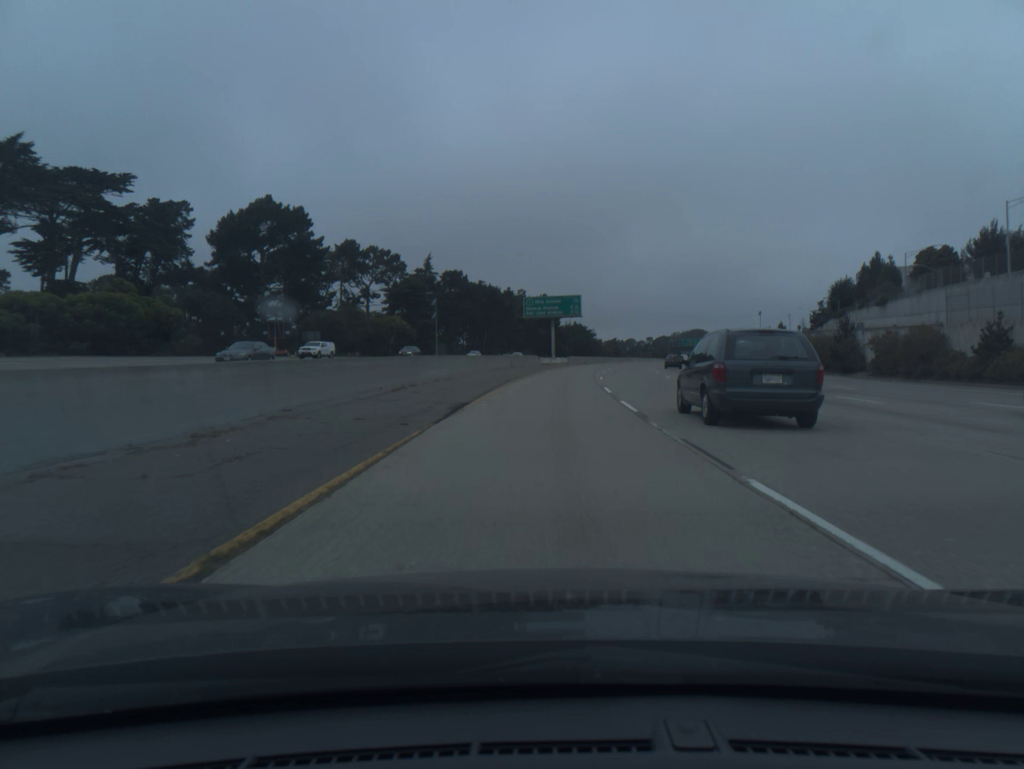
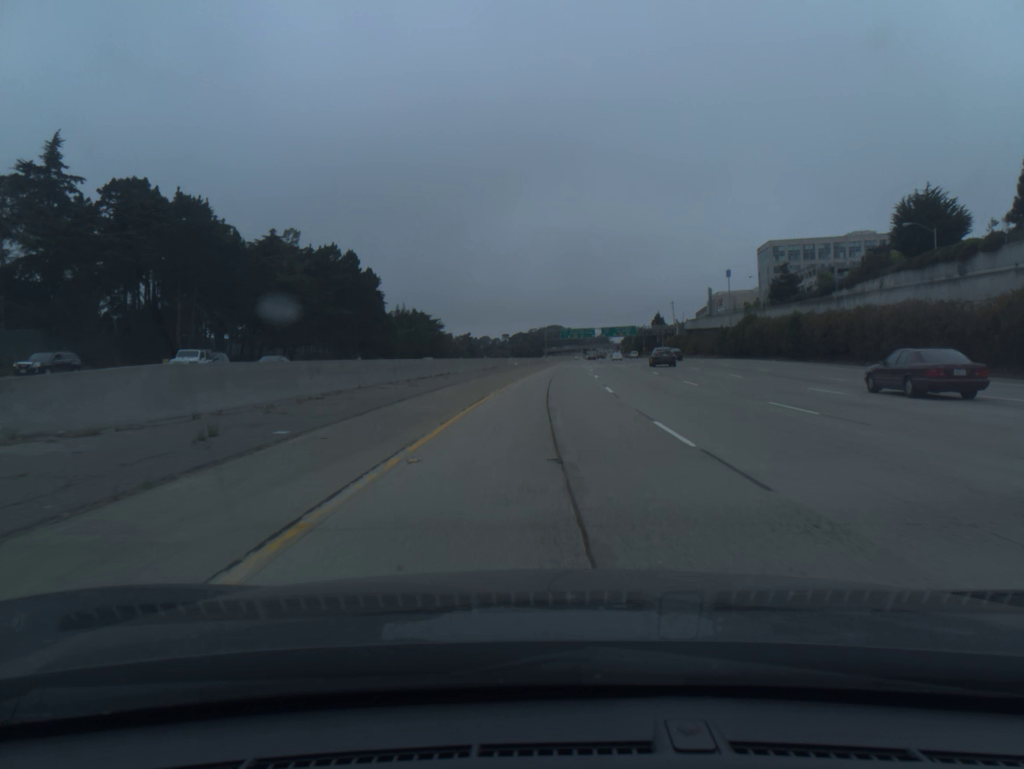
(+9.0, +102.0) m; +11°
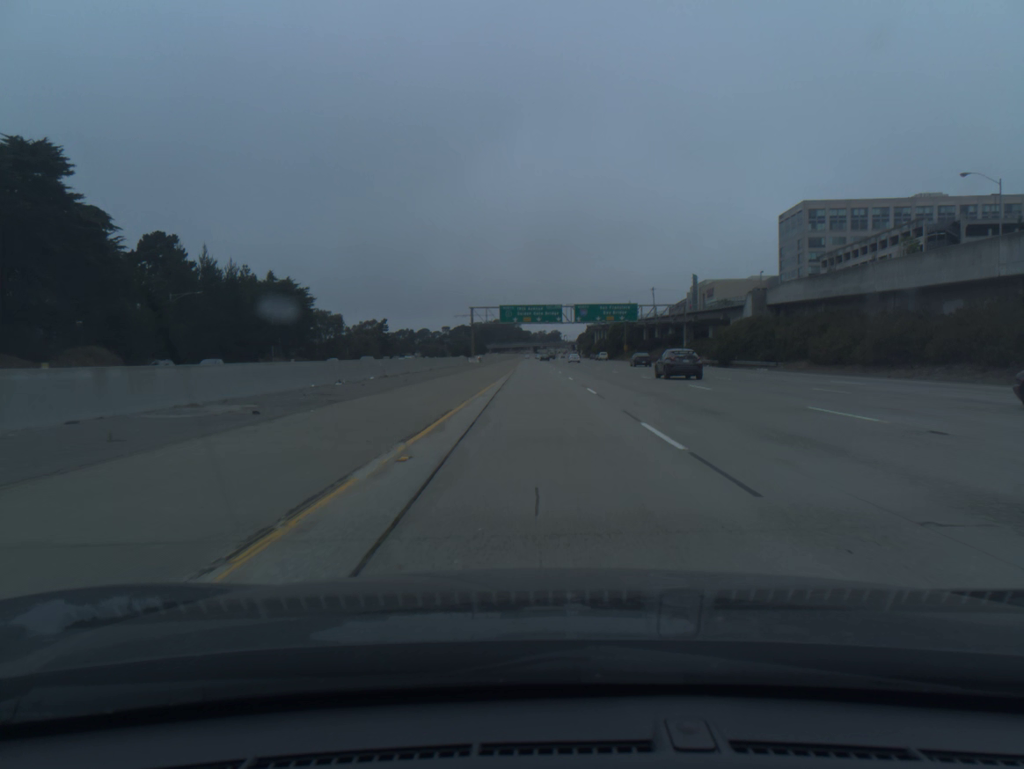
(+4.9, +102.8) m; +4°
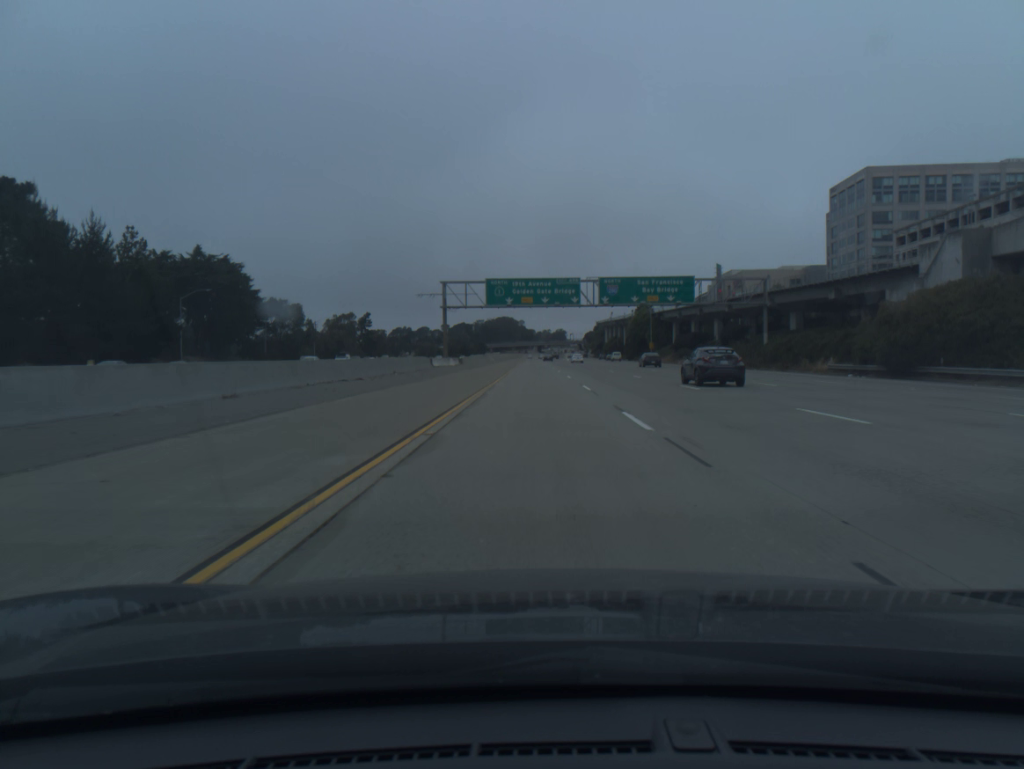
(-0.1, +41.2) m; 0°
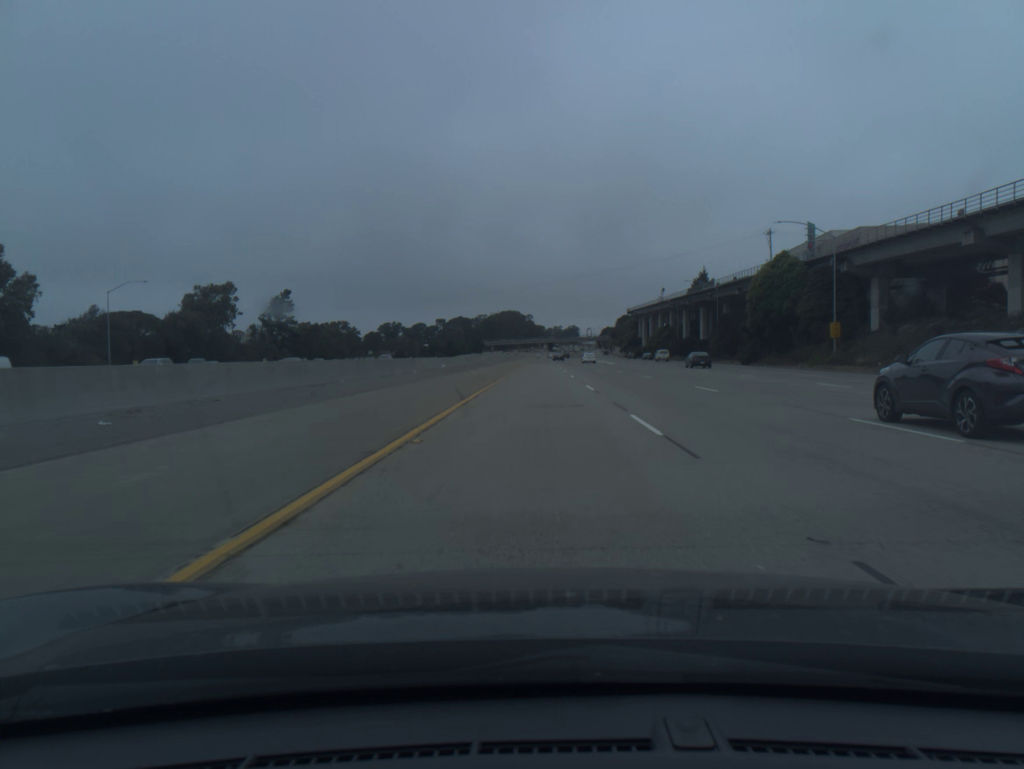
(-0.7, +102.9) m; -1°
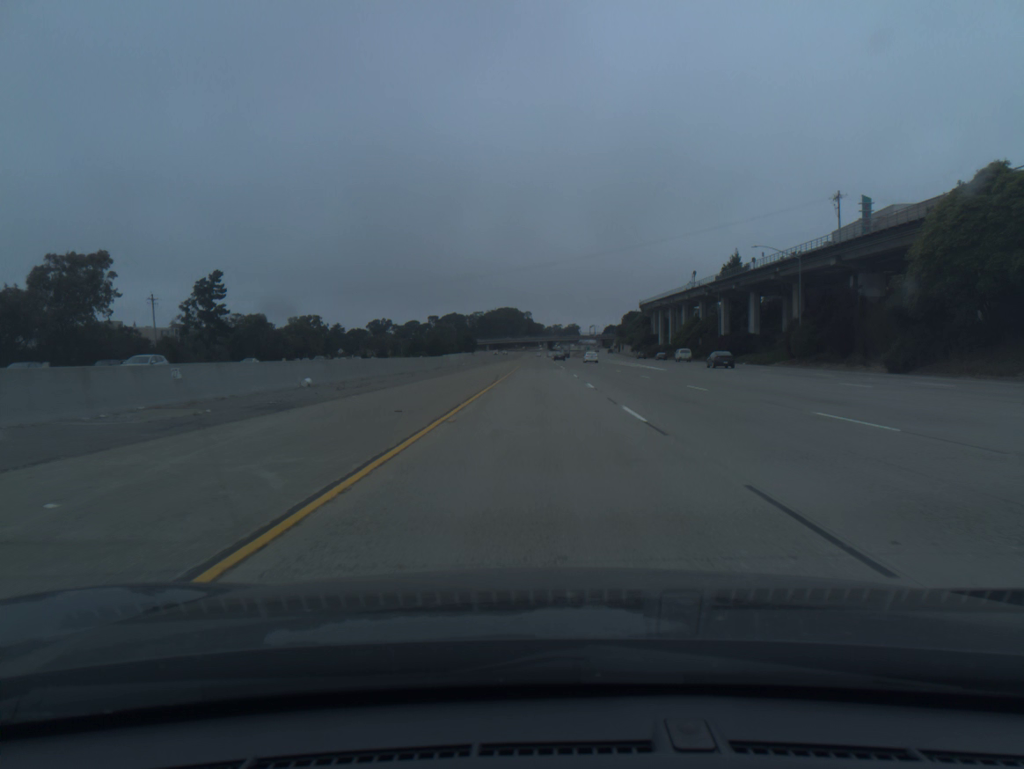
(0.0, +41.0) m; 0°
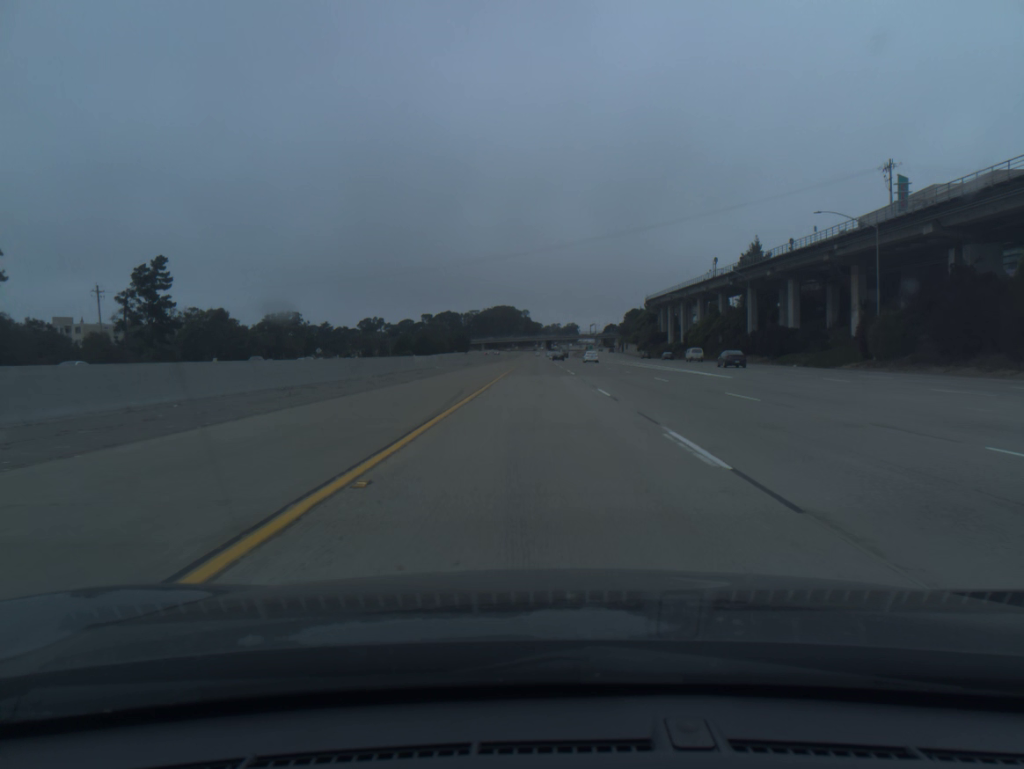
(0.0, +20.5) m; 0°
